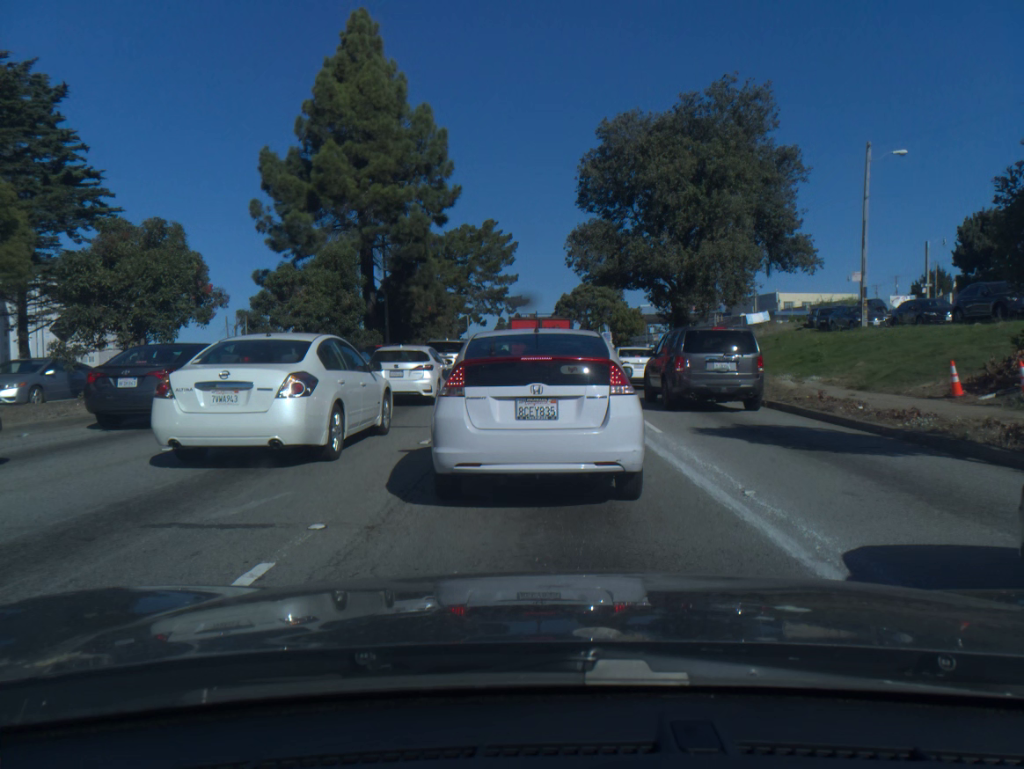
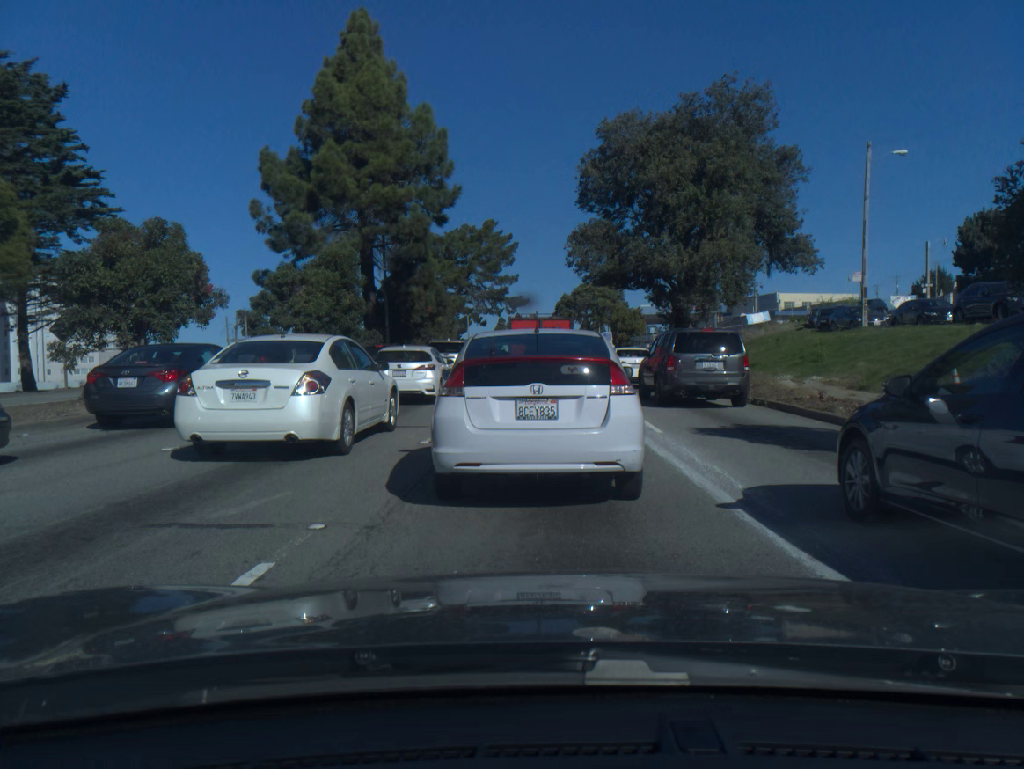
(0.0, 0.0) m; 0°
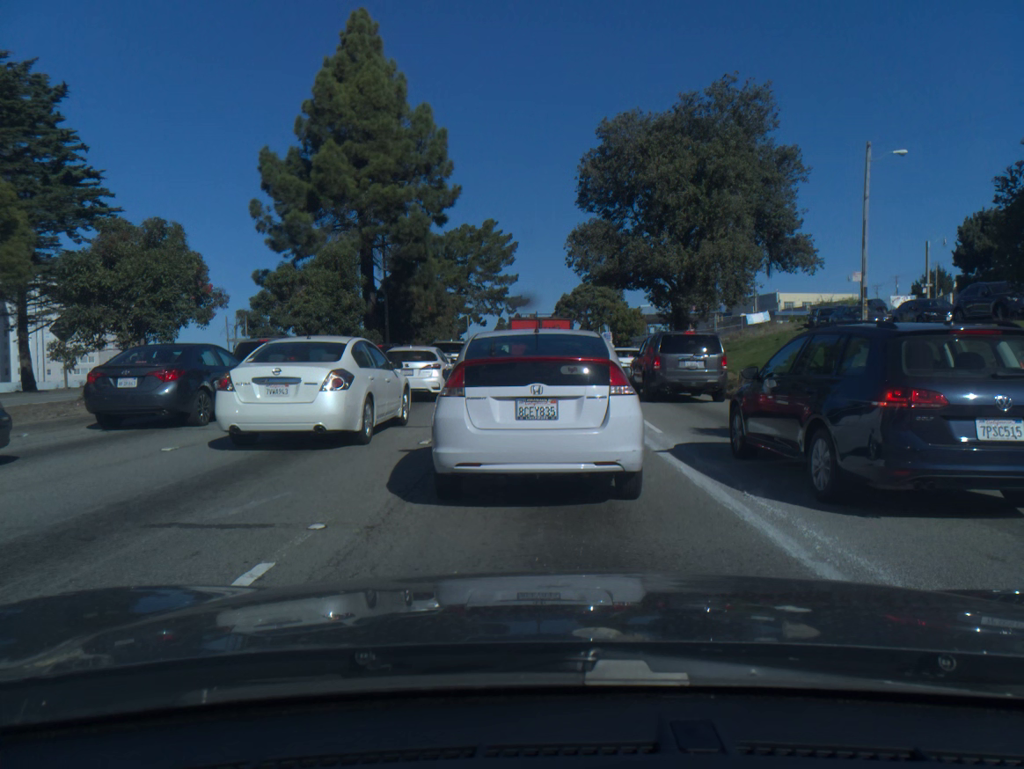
(0.0, 0.0) m; 0°
